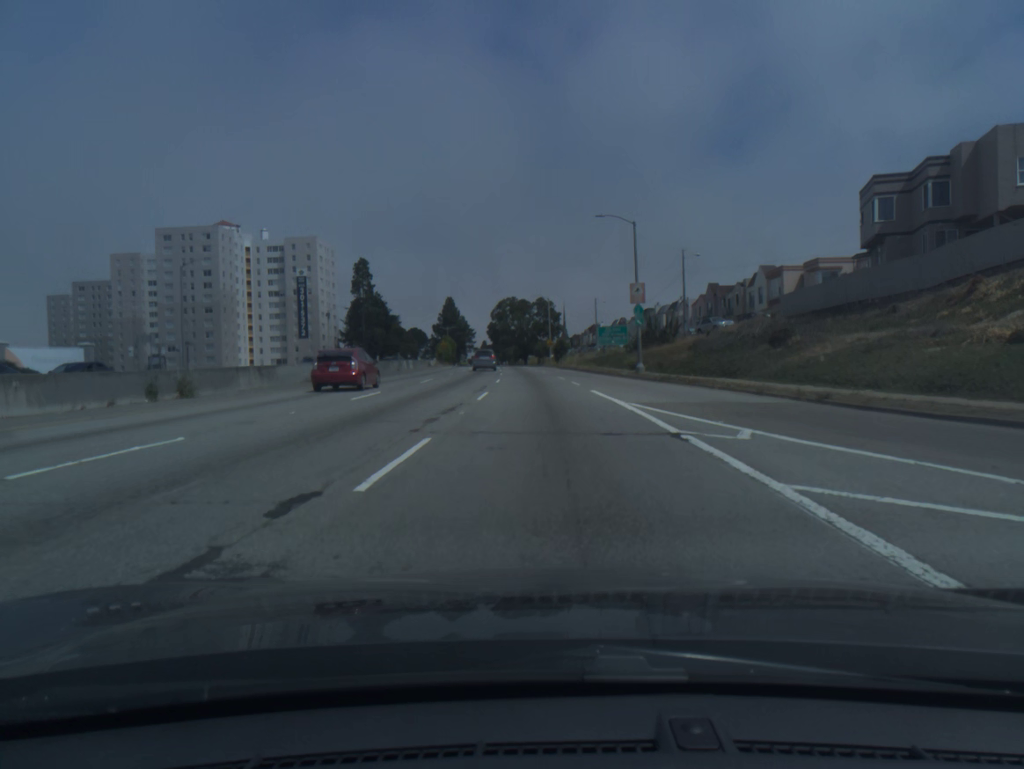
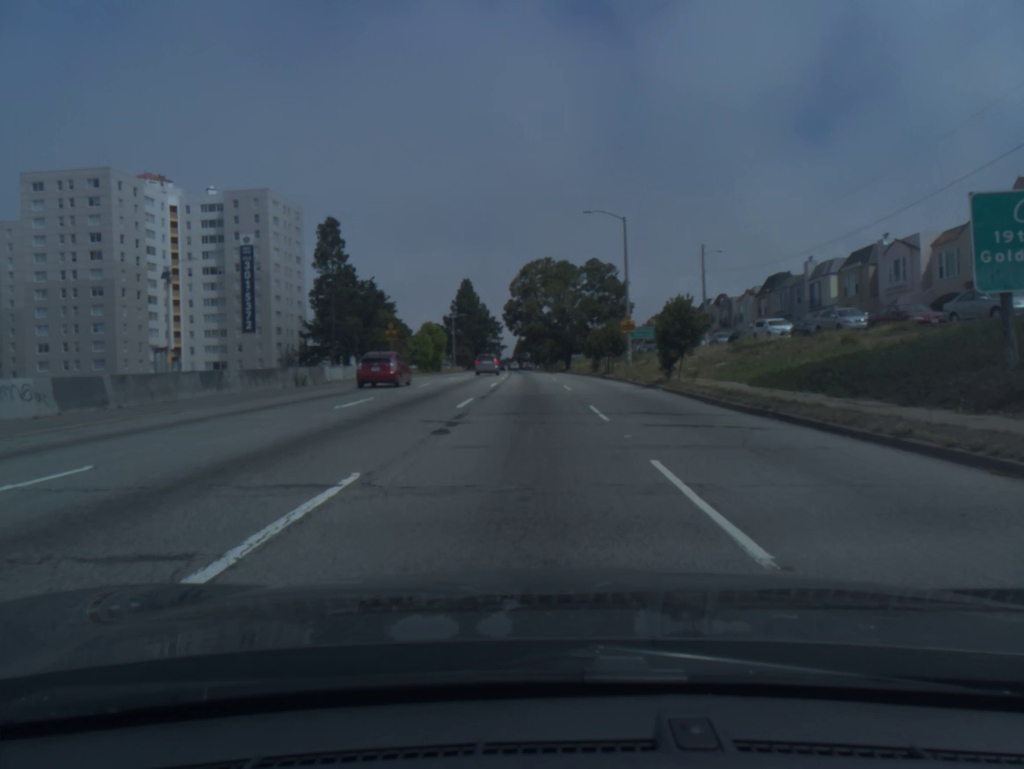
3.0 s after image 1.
(-1.3, +62.0) m; -3°
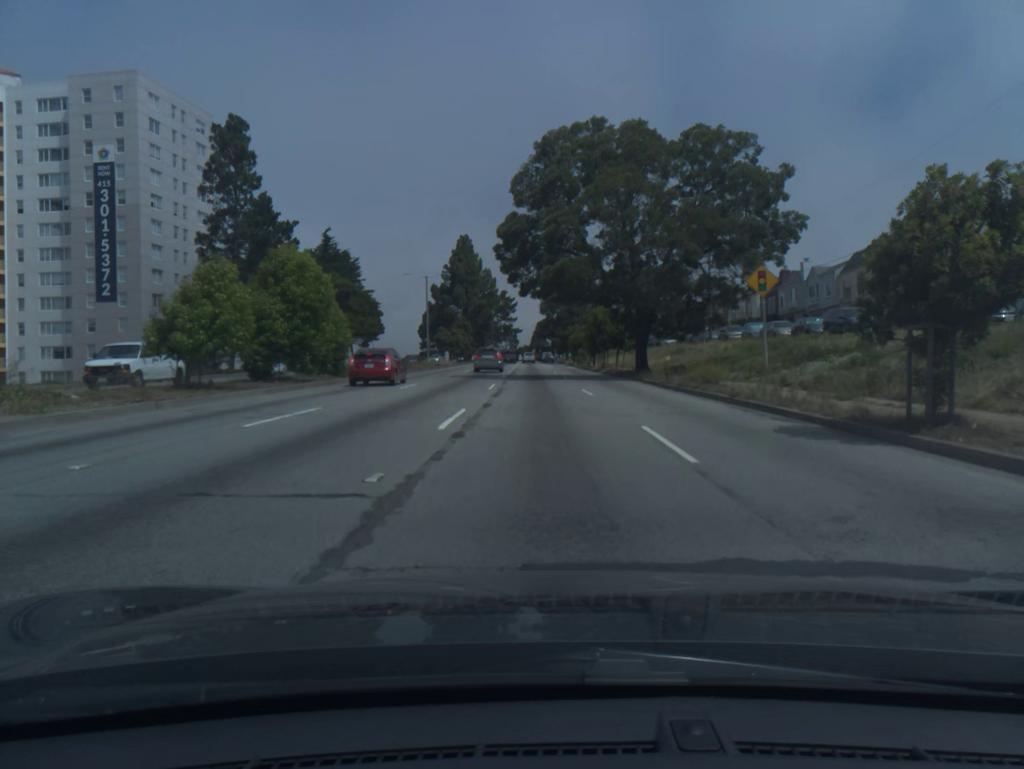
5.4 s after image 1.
(-0.9, +50.1) m; -1°
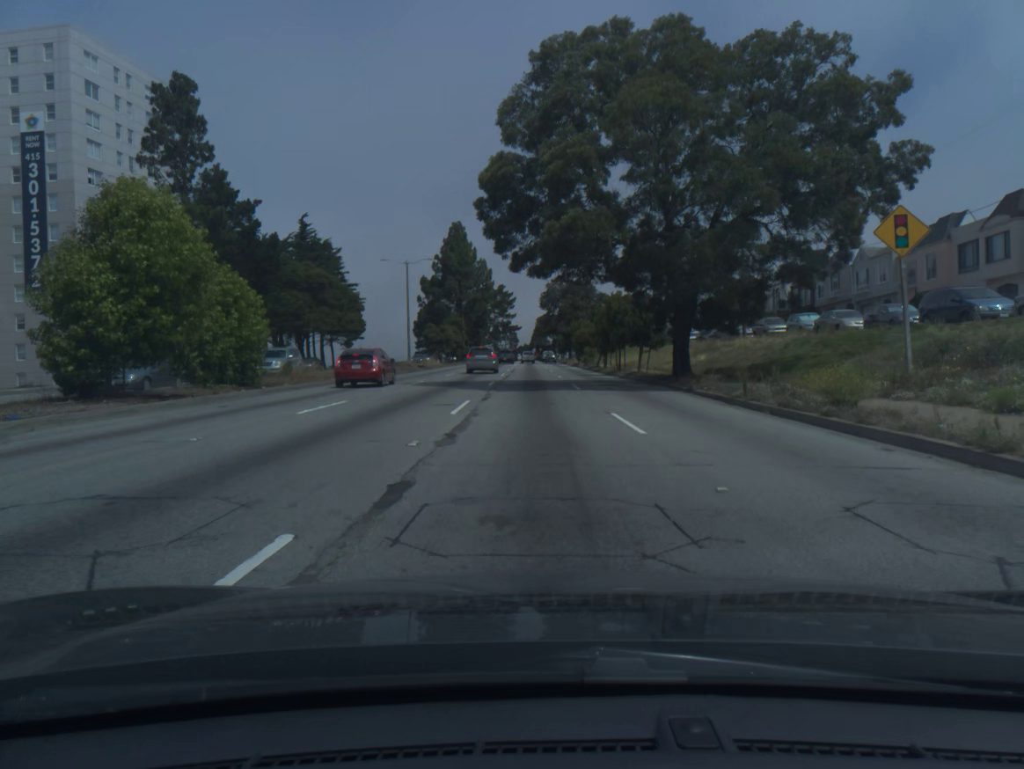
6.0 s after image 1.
(0.0, +11.8) m; 0°
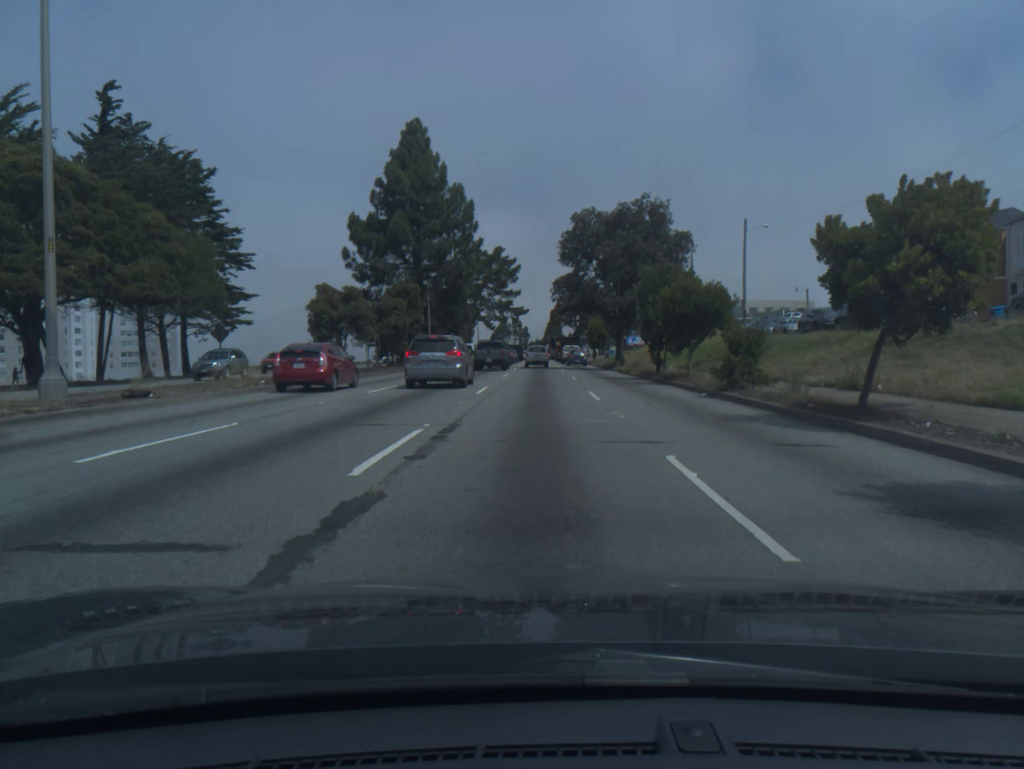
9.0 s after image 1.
(-0.7, +51.9) m; -1°
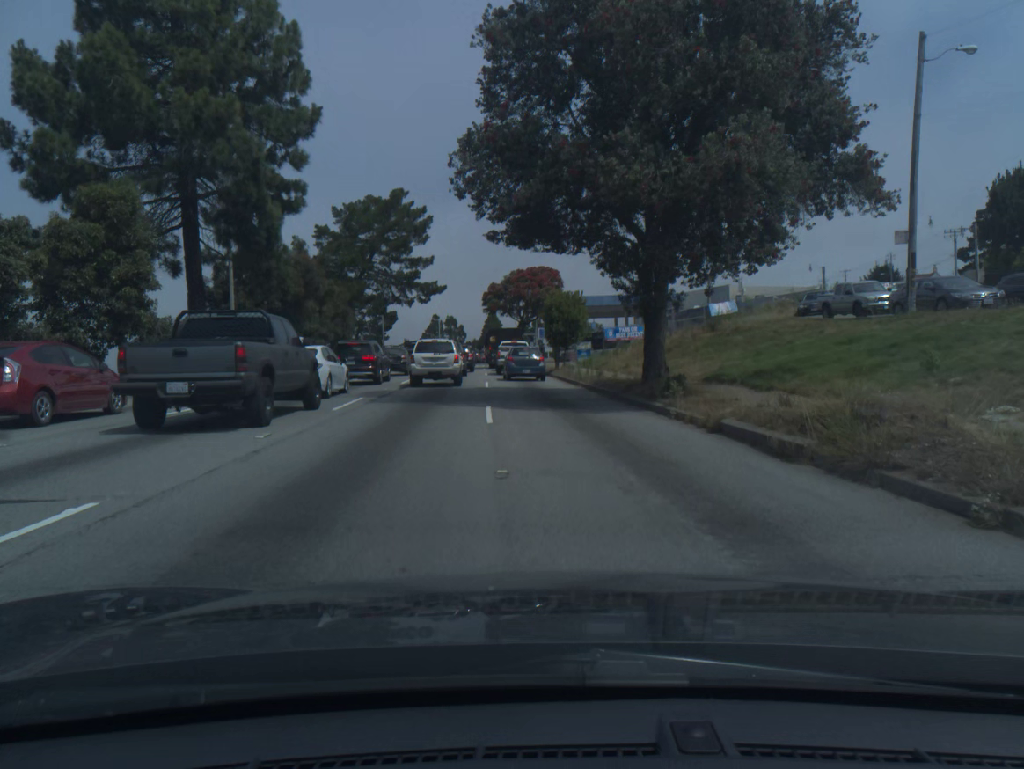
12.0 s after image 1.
(+1.2, +36.4) m; +4°
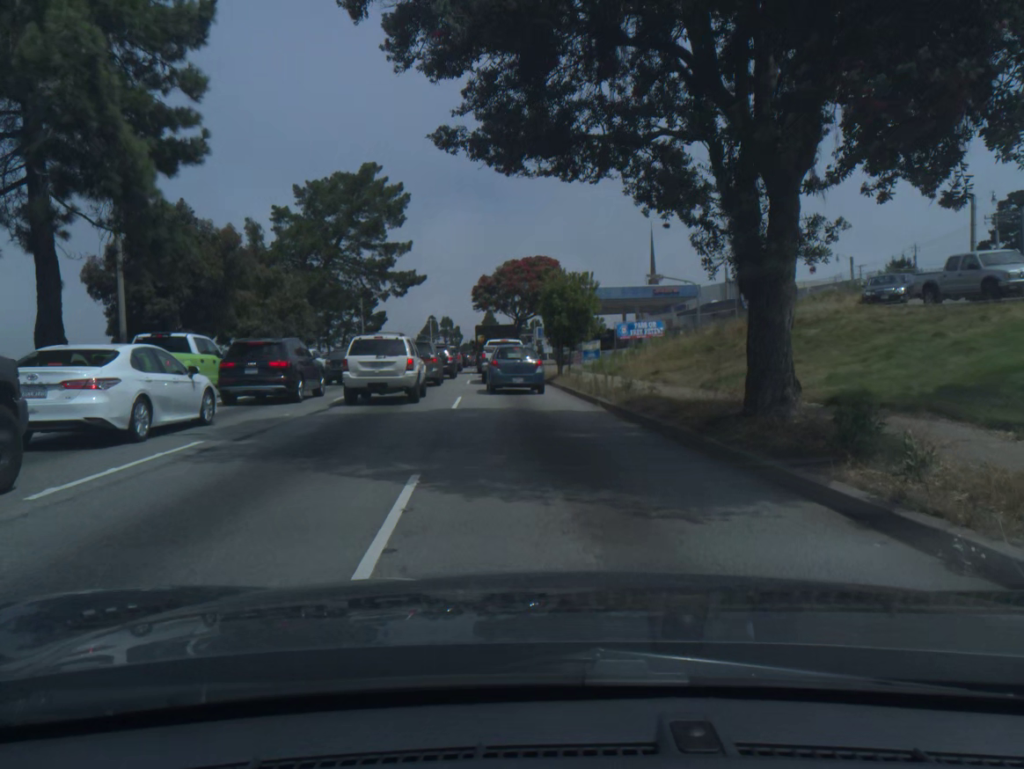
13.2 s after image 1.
(0.0, +9.9) m; 0°
